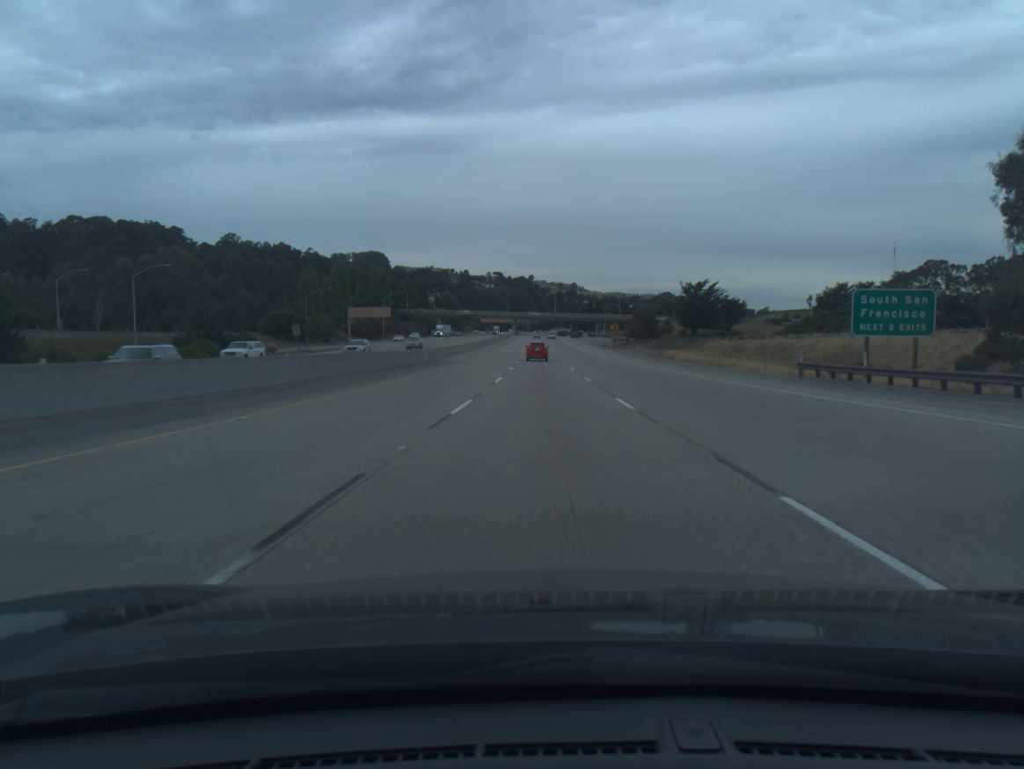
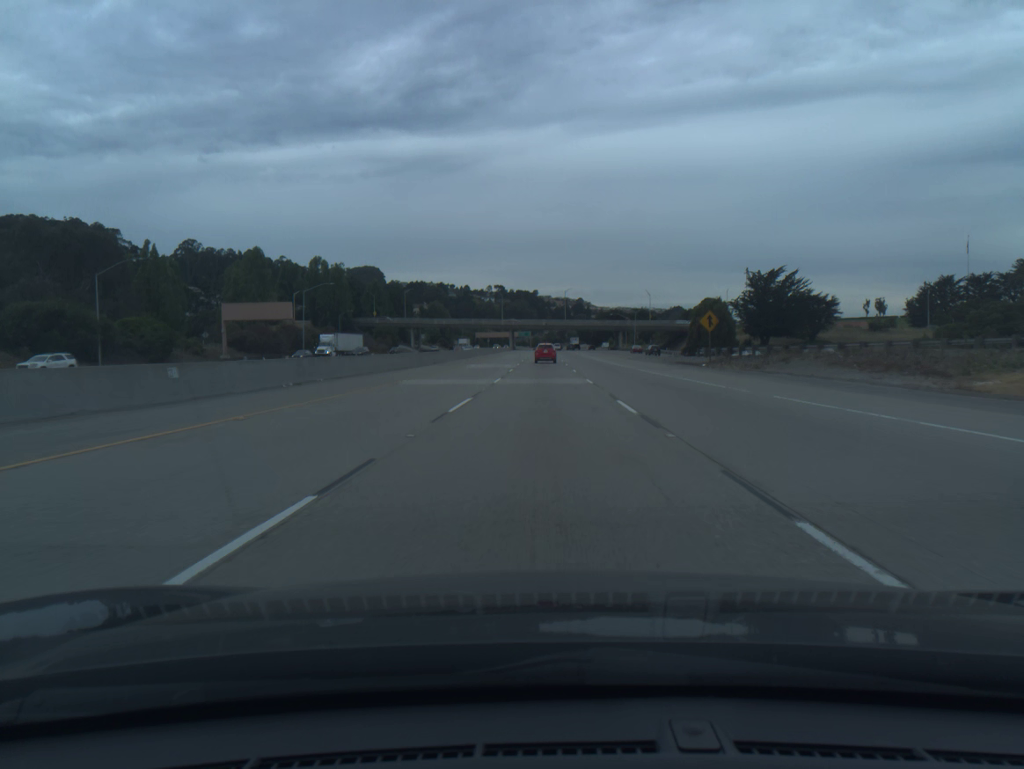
(0.0, +72.7) m; 0°
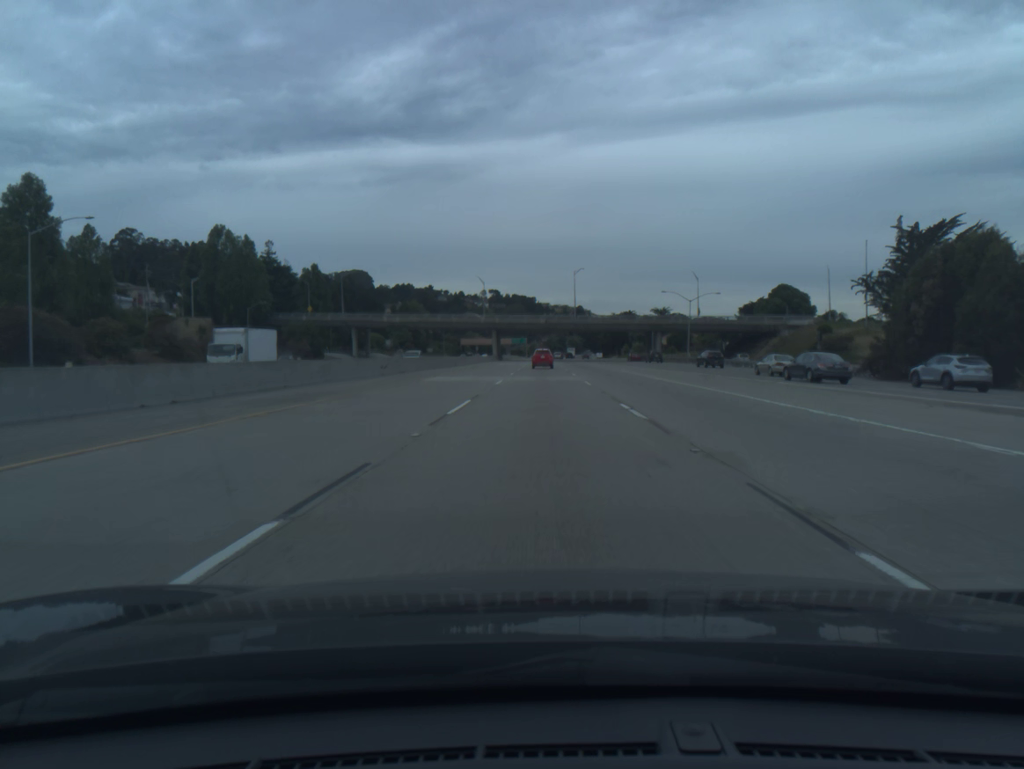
(-0.1, +72.0) m; 0°
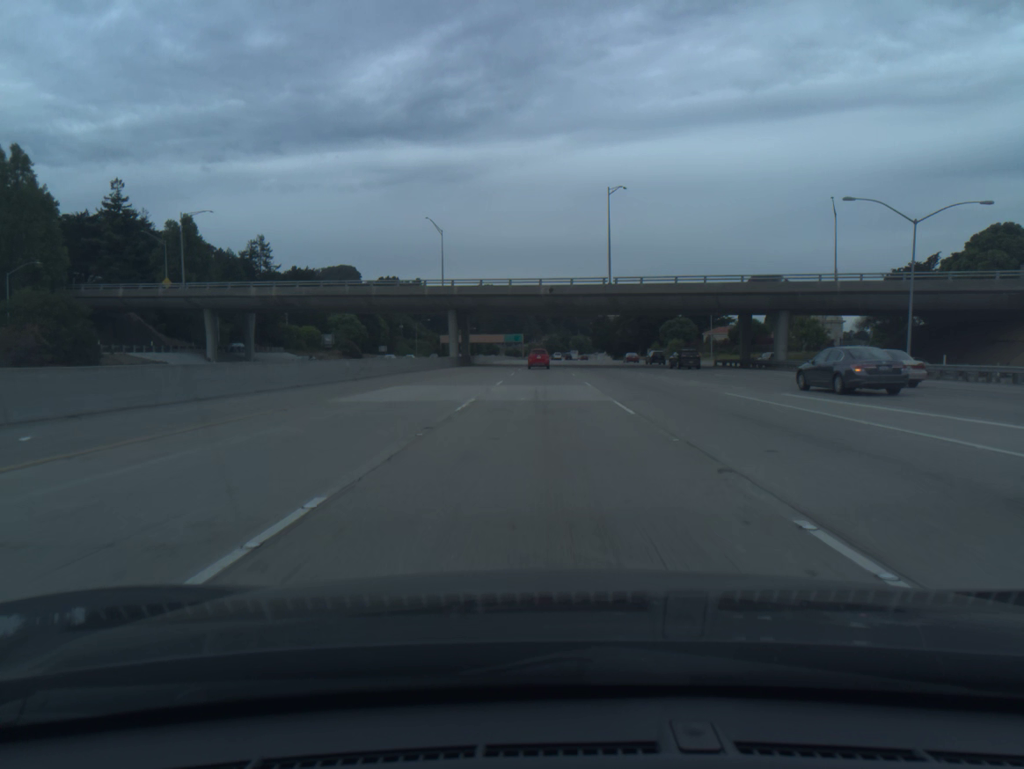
(0.0, +71.7) m; 0°
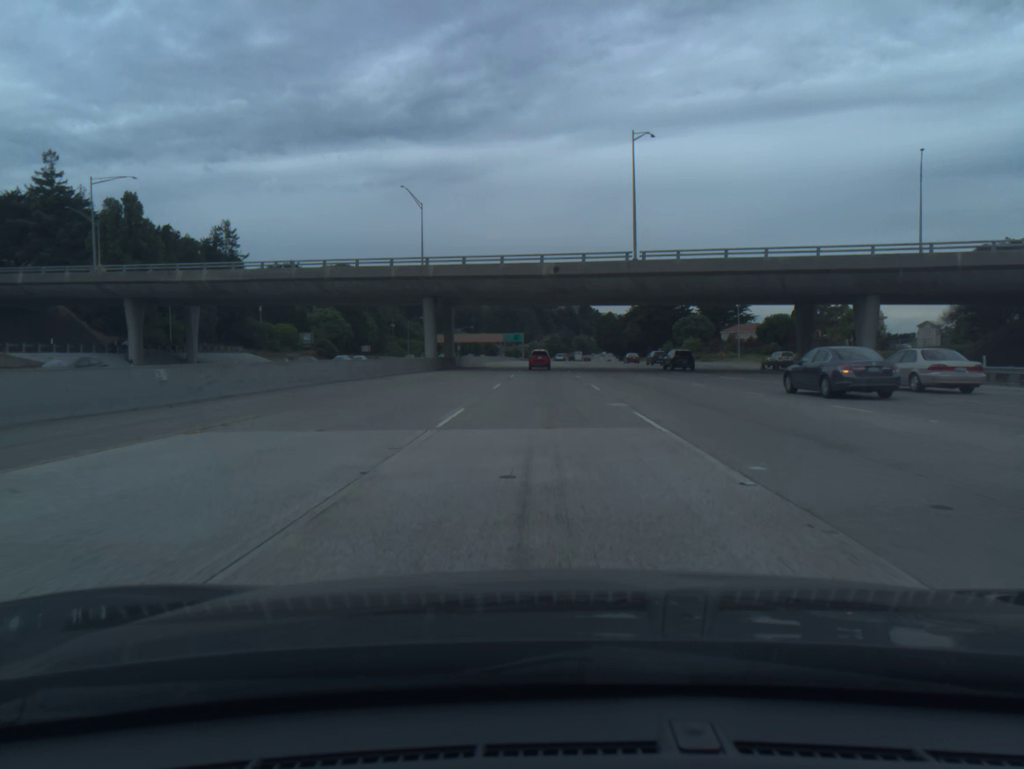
(0.0, +17.9) m; 0°
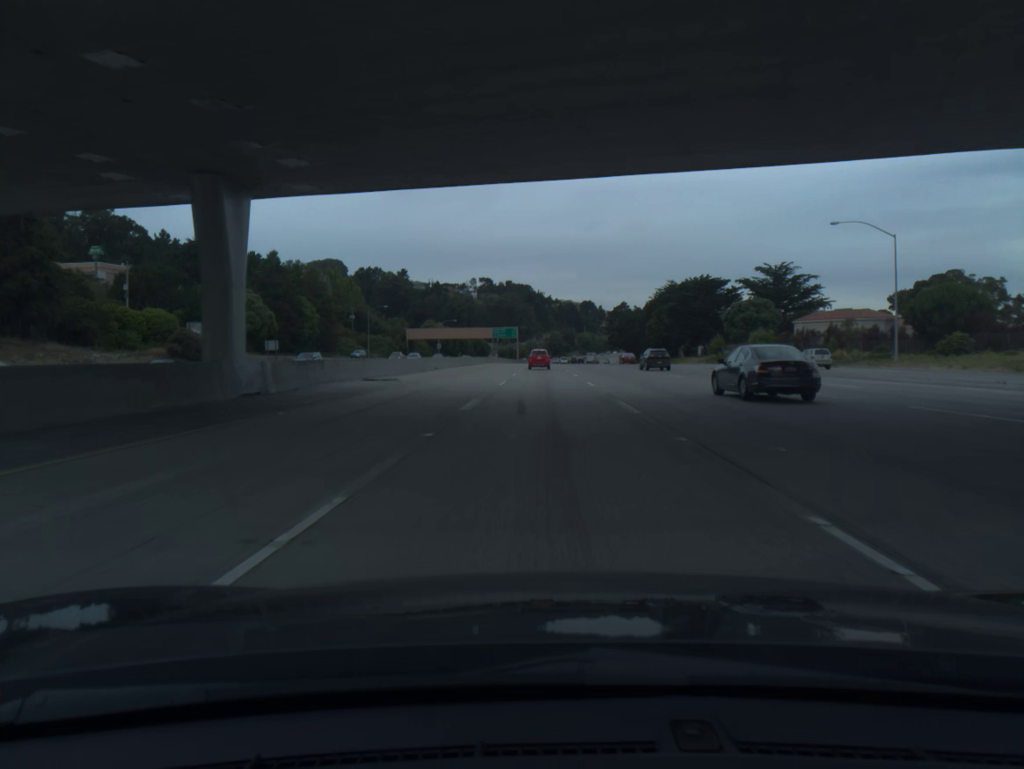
(0.0, +53.6) m; 0°
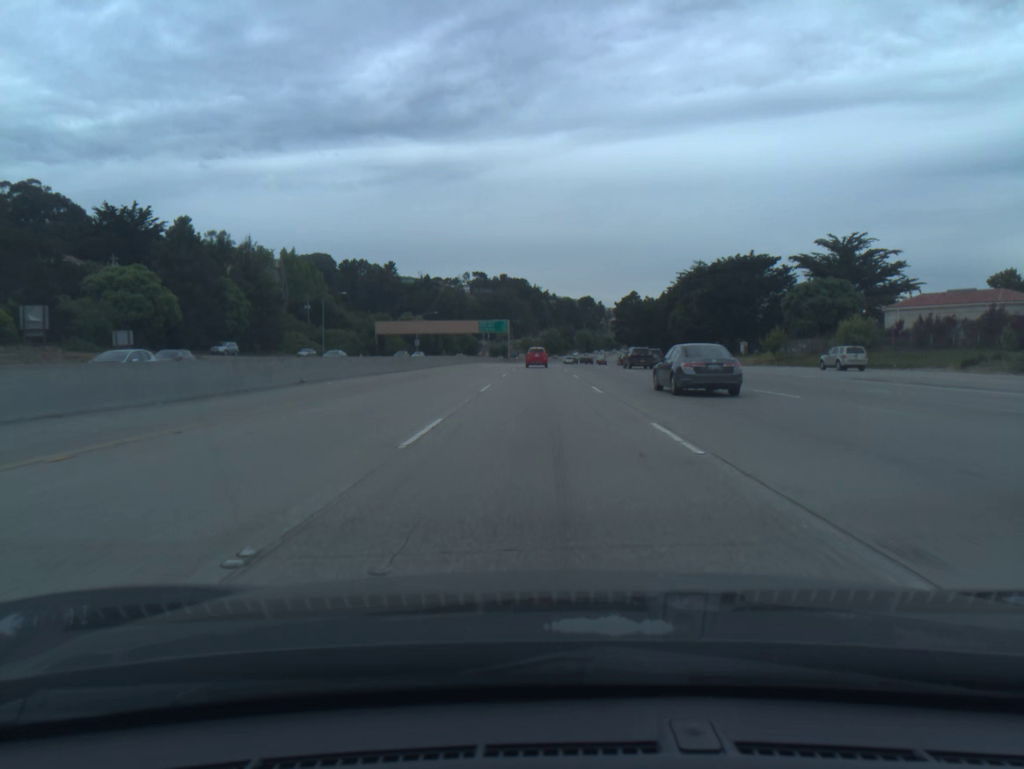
(+0.1, +35.7) m; 0°
